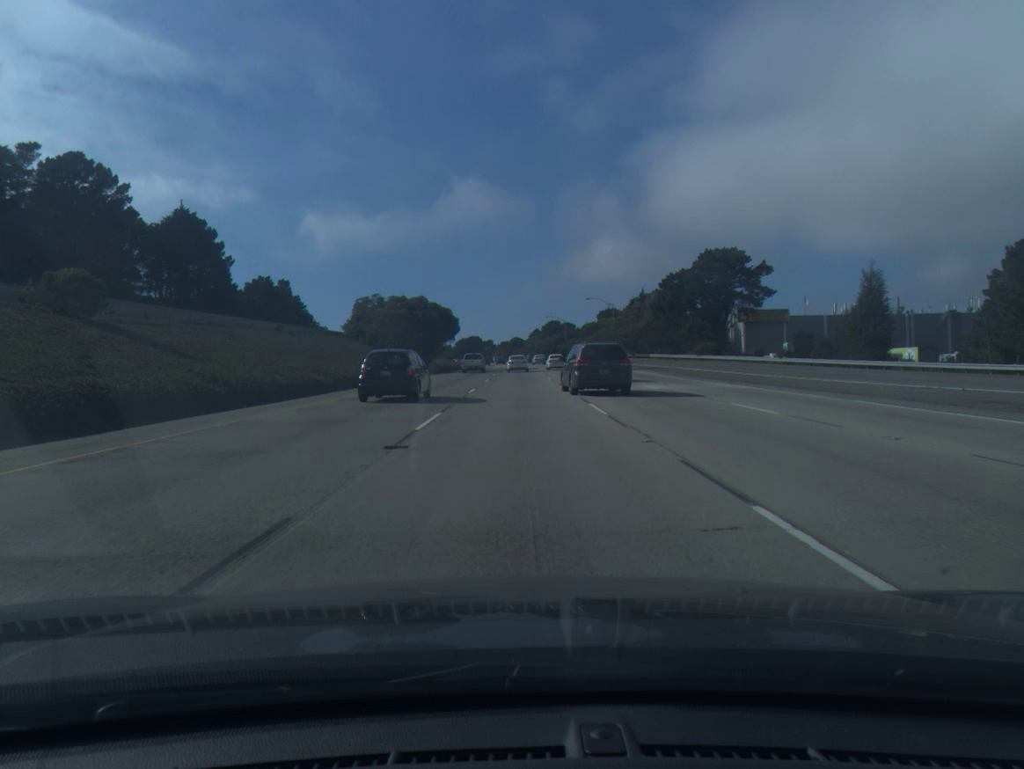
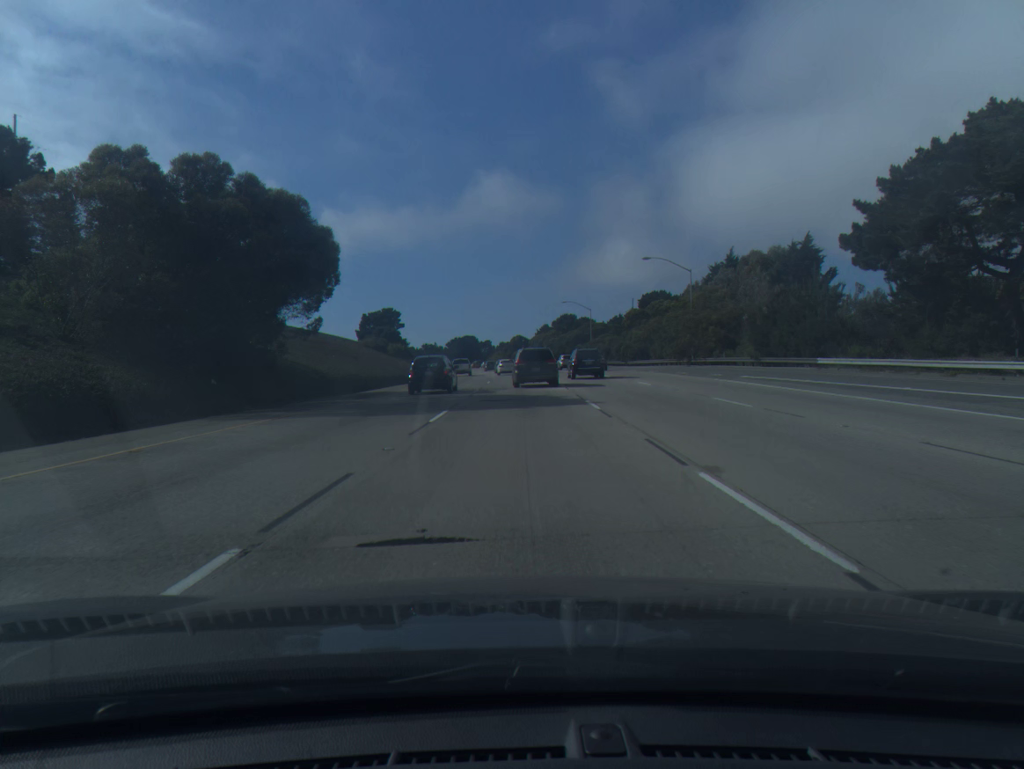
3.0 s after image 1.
(-0.1, +56.4) m; 0°
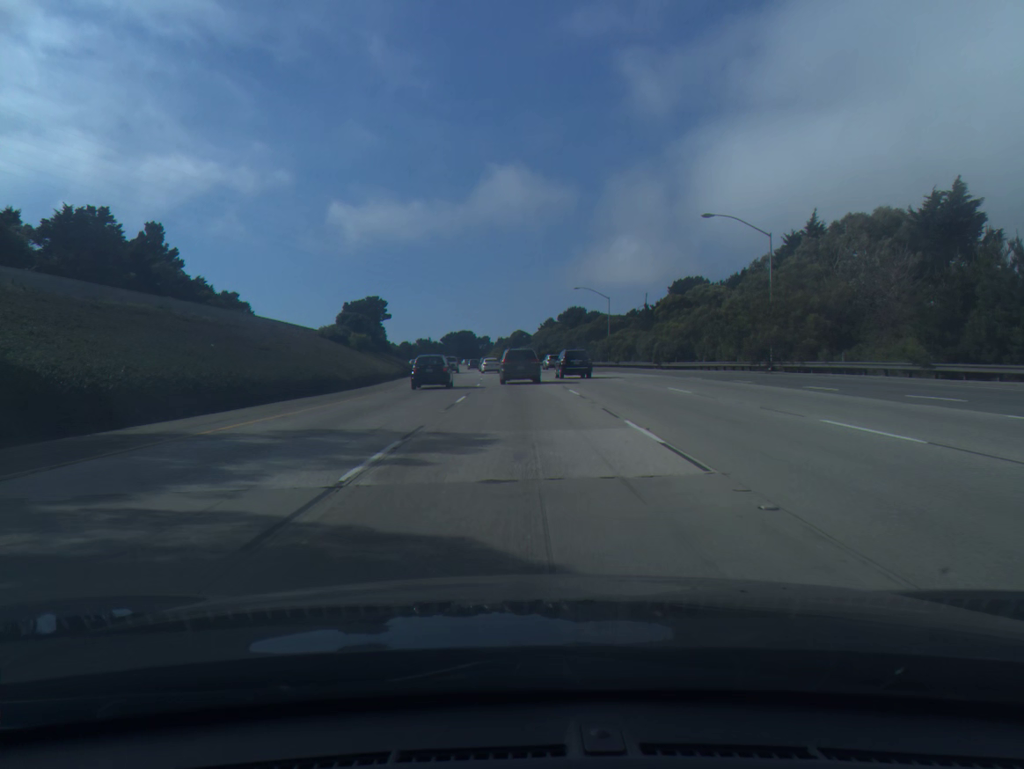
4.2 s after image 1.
(0.0, +22.7) m; 0°
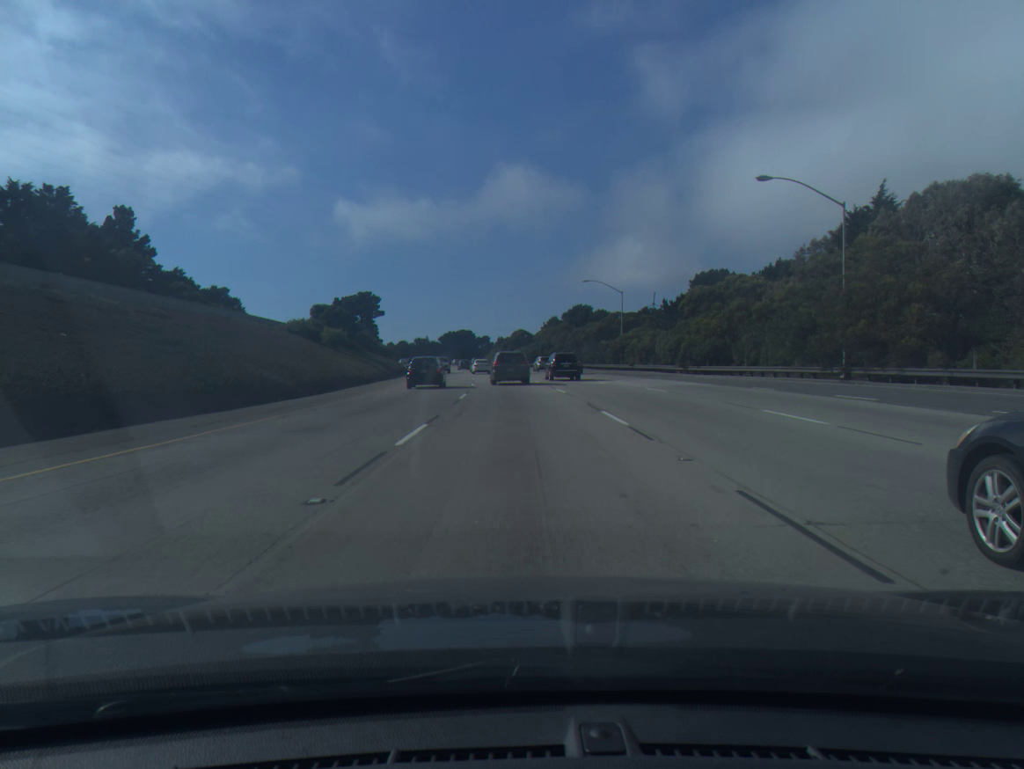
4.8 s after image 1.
(0.0, +11.3) m; 0°
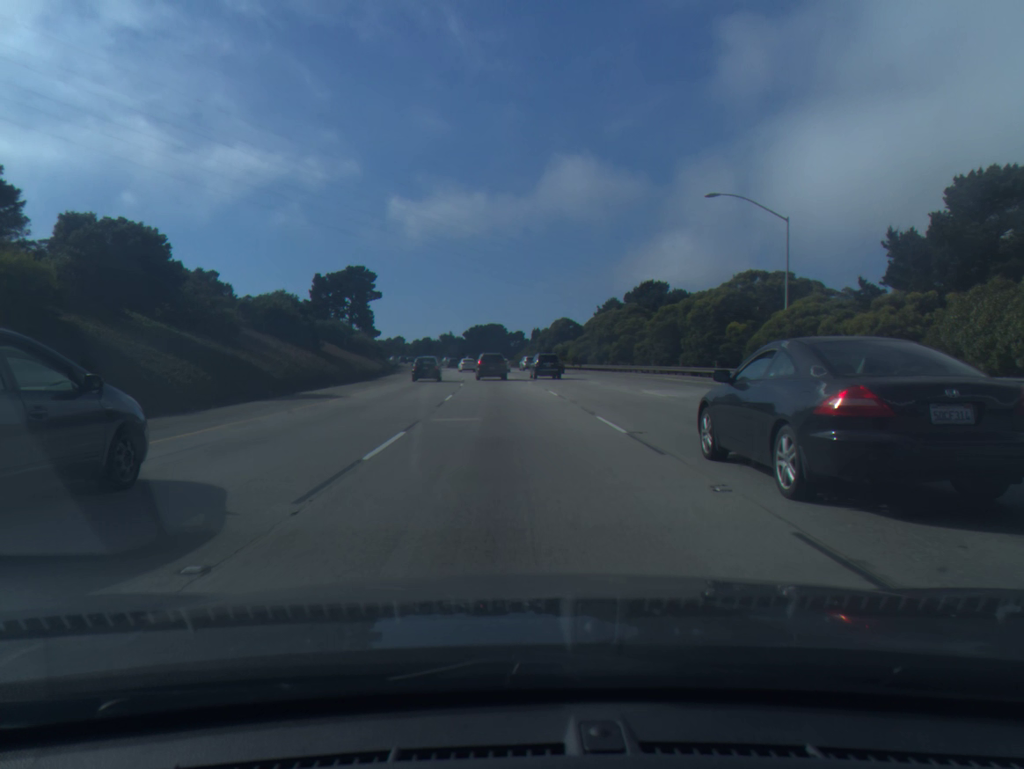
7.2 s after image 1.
(-0.7, +45.3) m; -3°
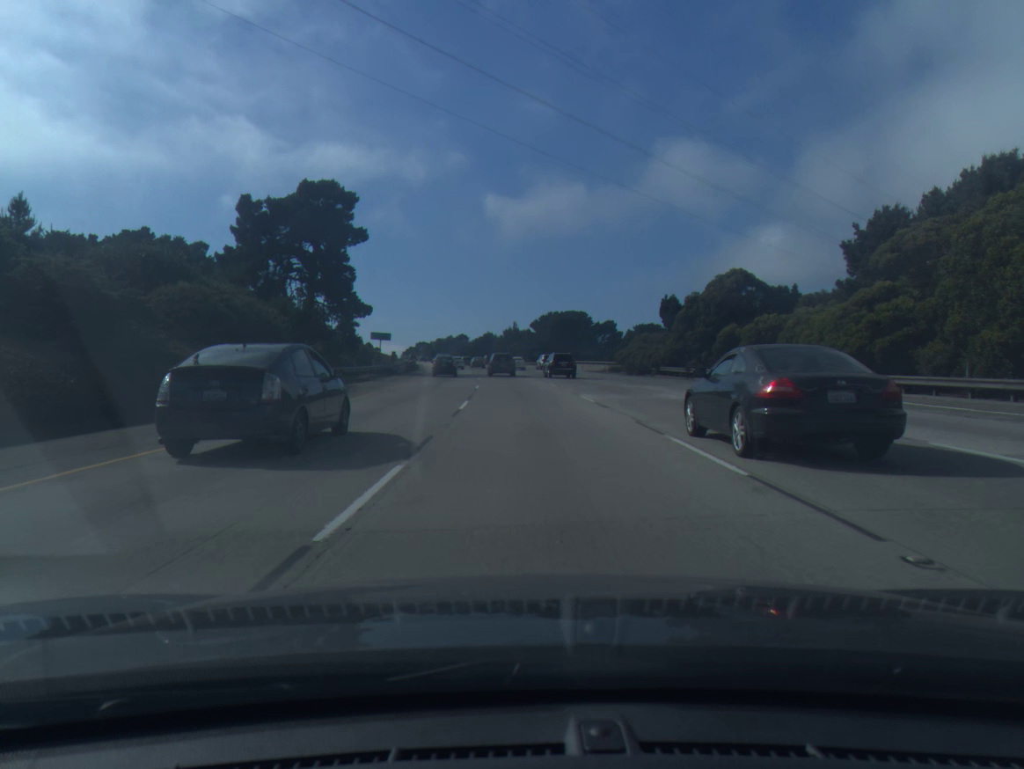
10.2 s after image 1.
(-3.1, +62.5) m; -5°
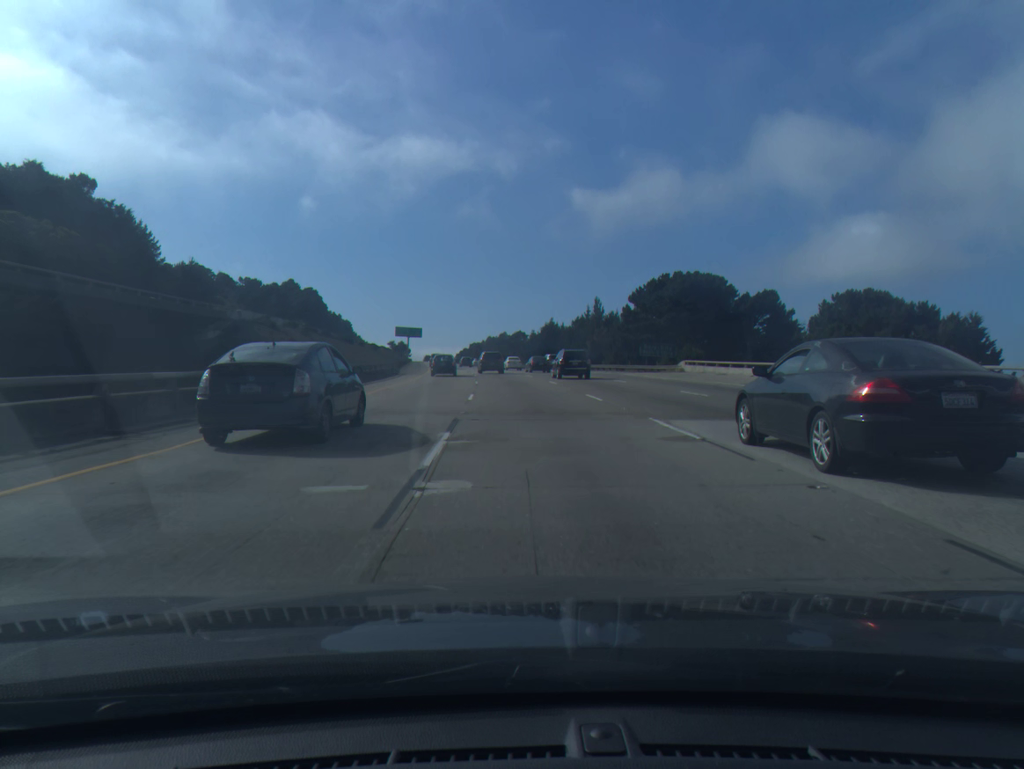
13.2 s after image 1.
(-2.8, +69.6) m; -4°
